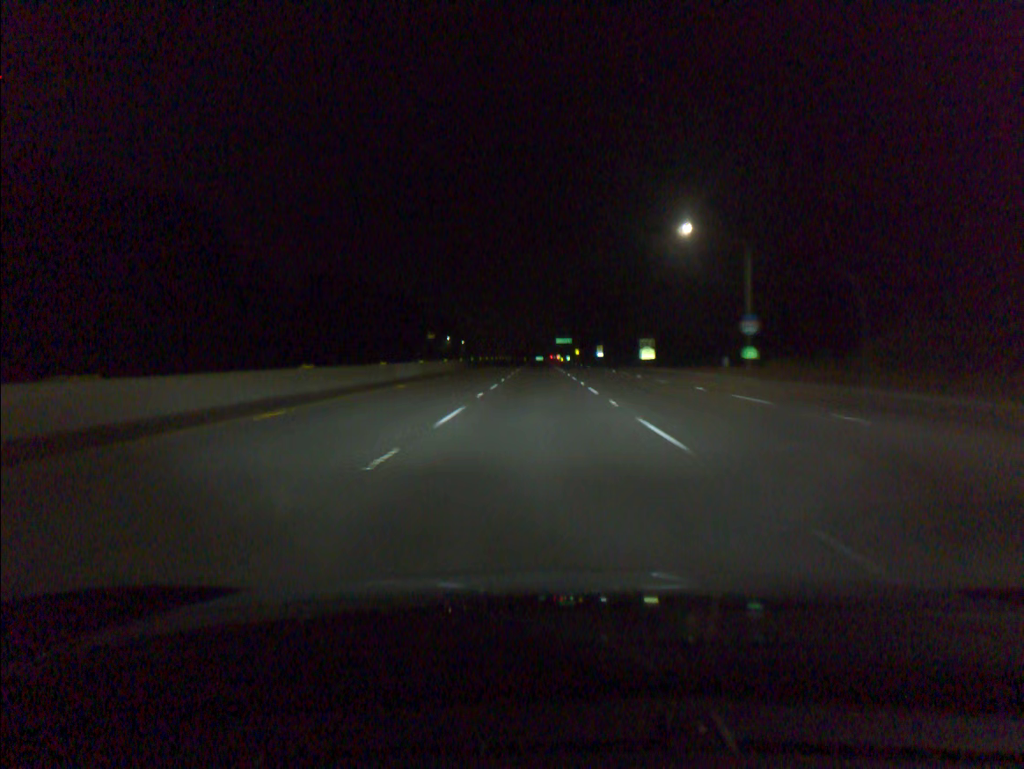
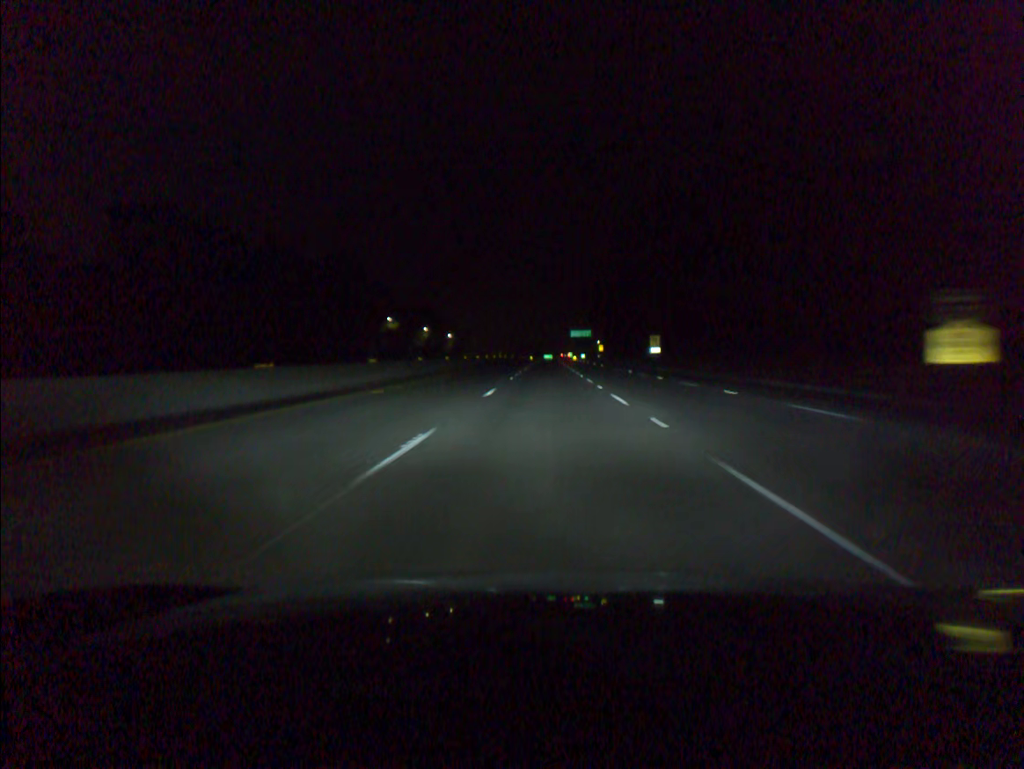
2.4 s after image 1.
(-0.4, +78.7) m; -1°
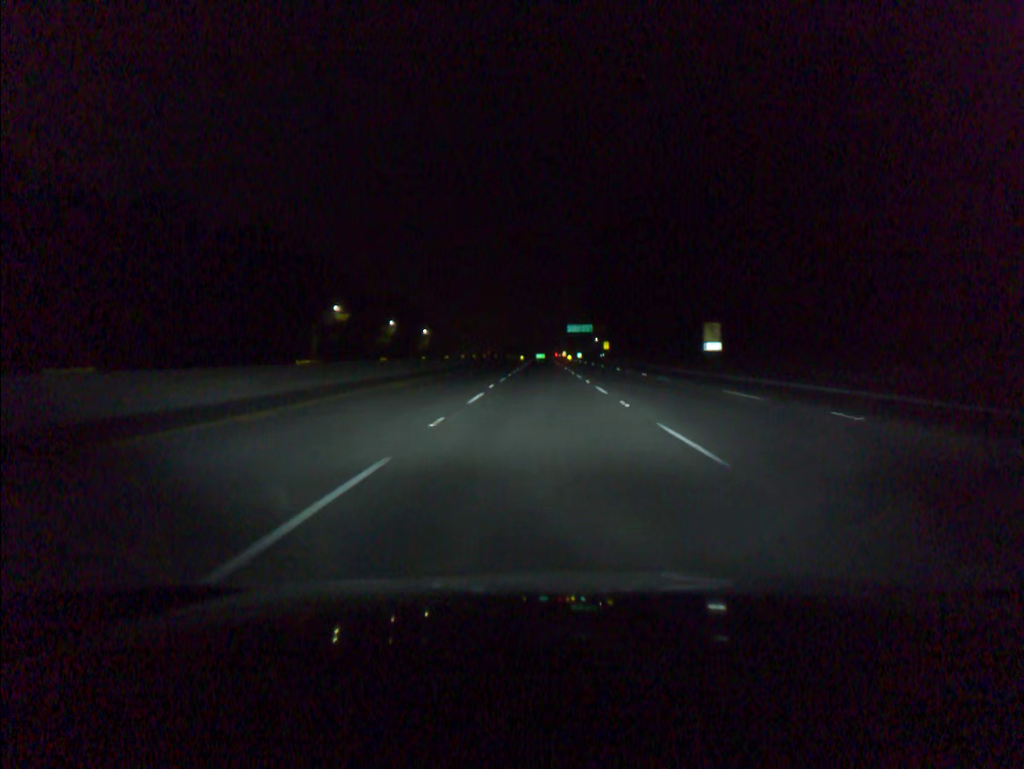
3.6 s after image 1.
(+0.2, +39.3) m; +1°
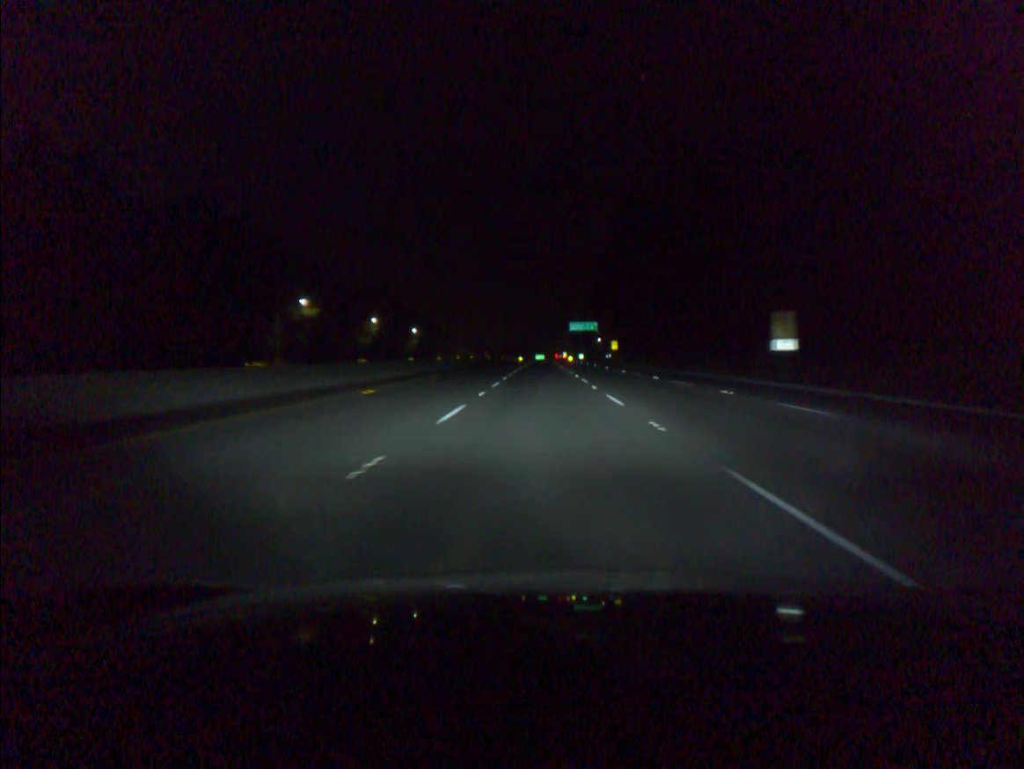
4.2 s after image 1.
(0.0, +19.6) m; 0°
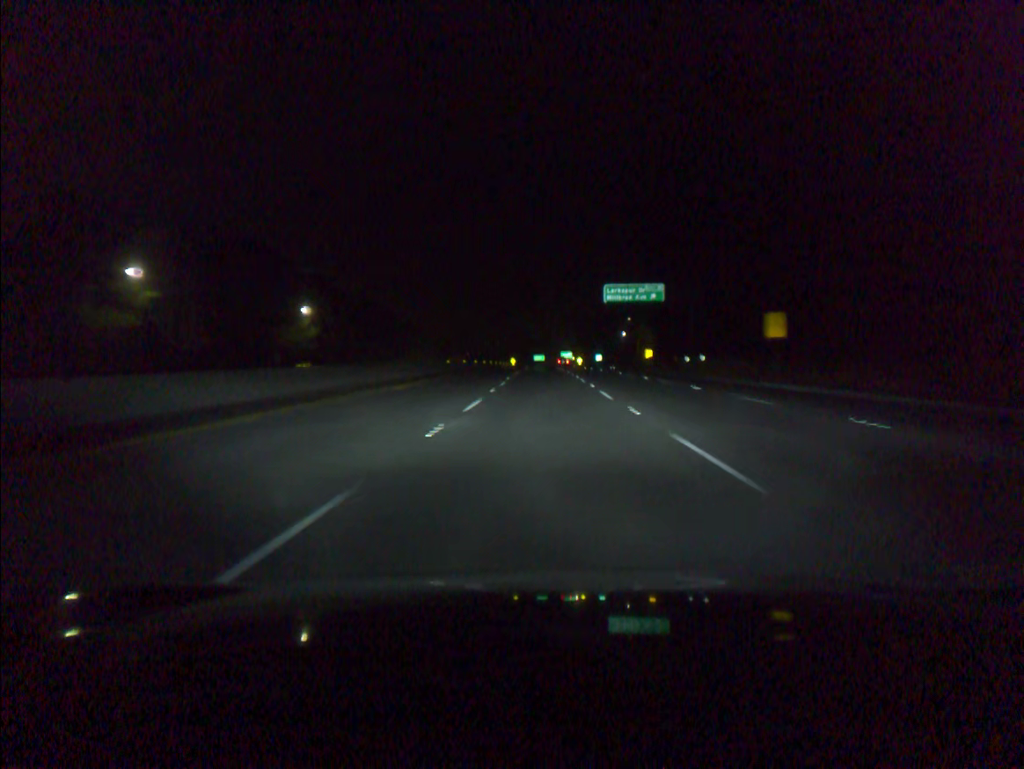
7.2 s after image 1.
(-0.1, +98.1) m; 0°
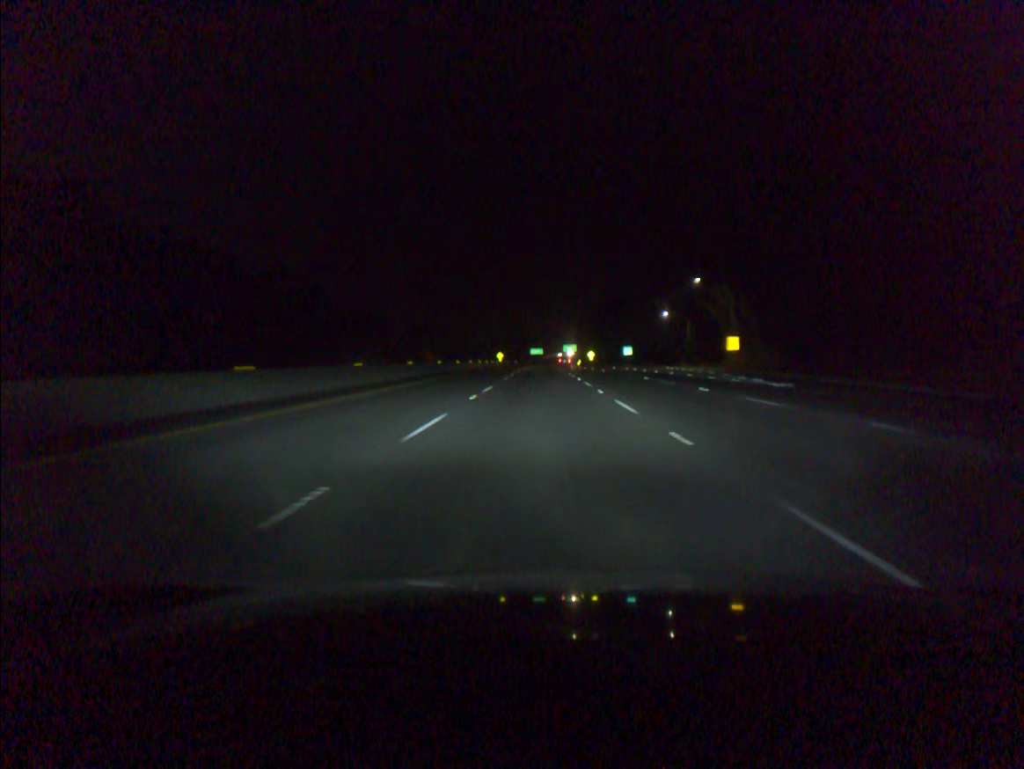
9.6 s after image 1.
(+0.1, +78.5) m; 0°
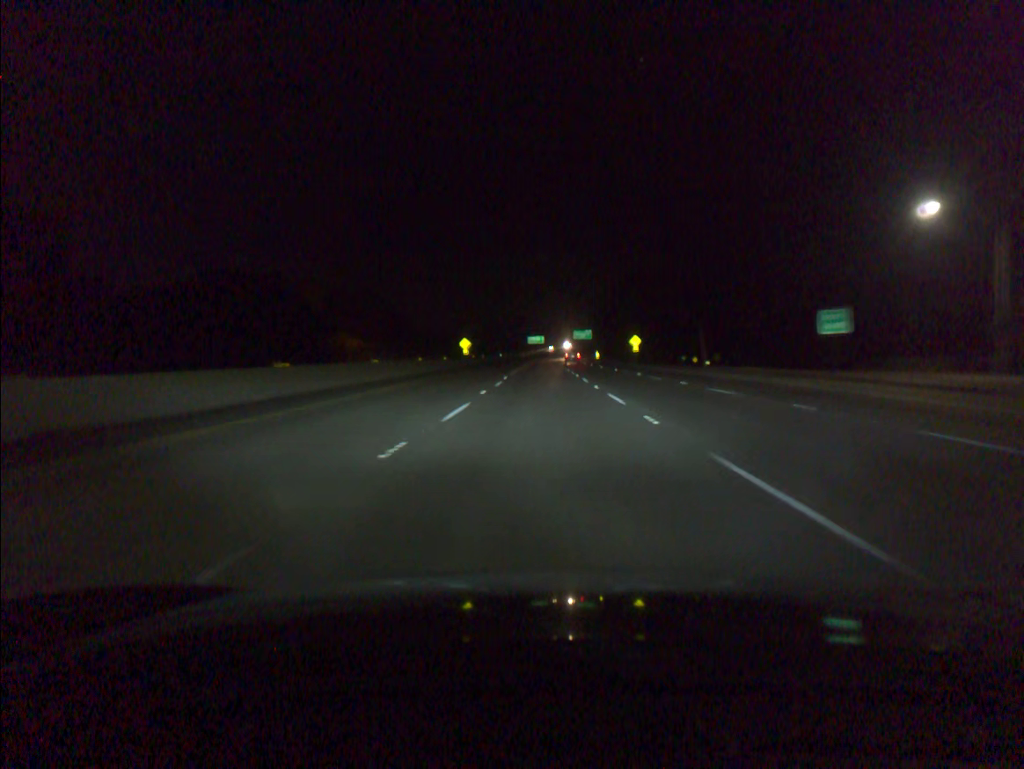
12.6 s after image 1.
(0.0, +98.6) m; 0°
